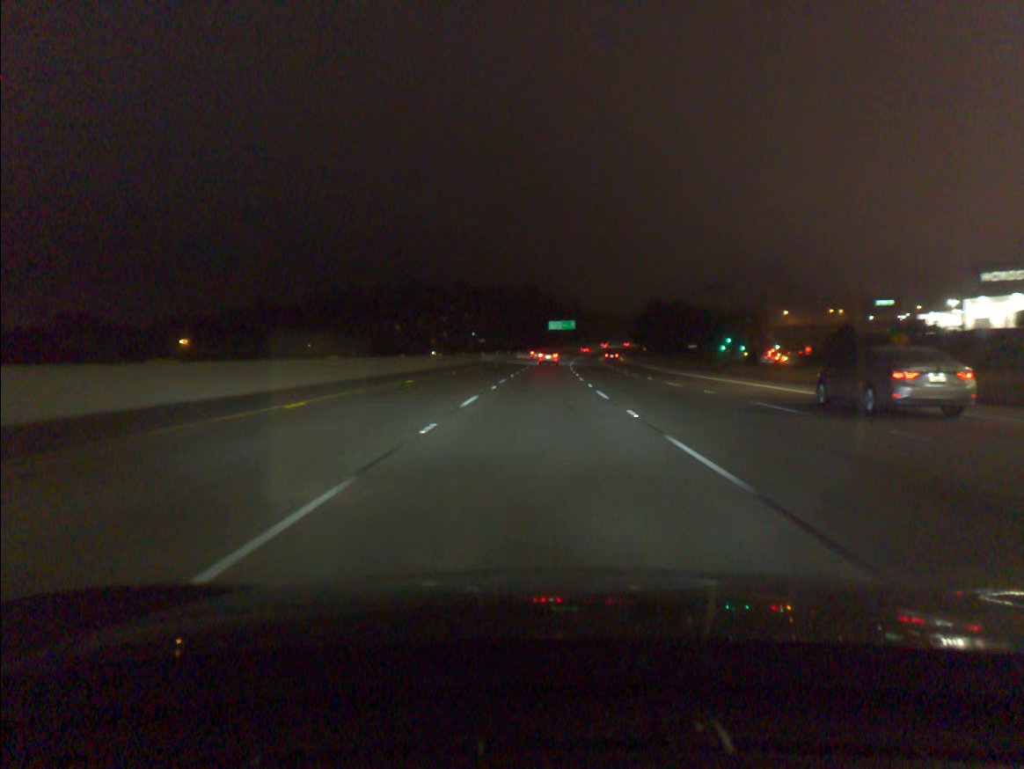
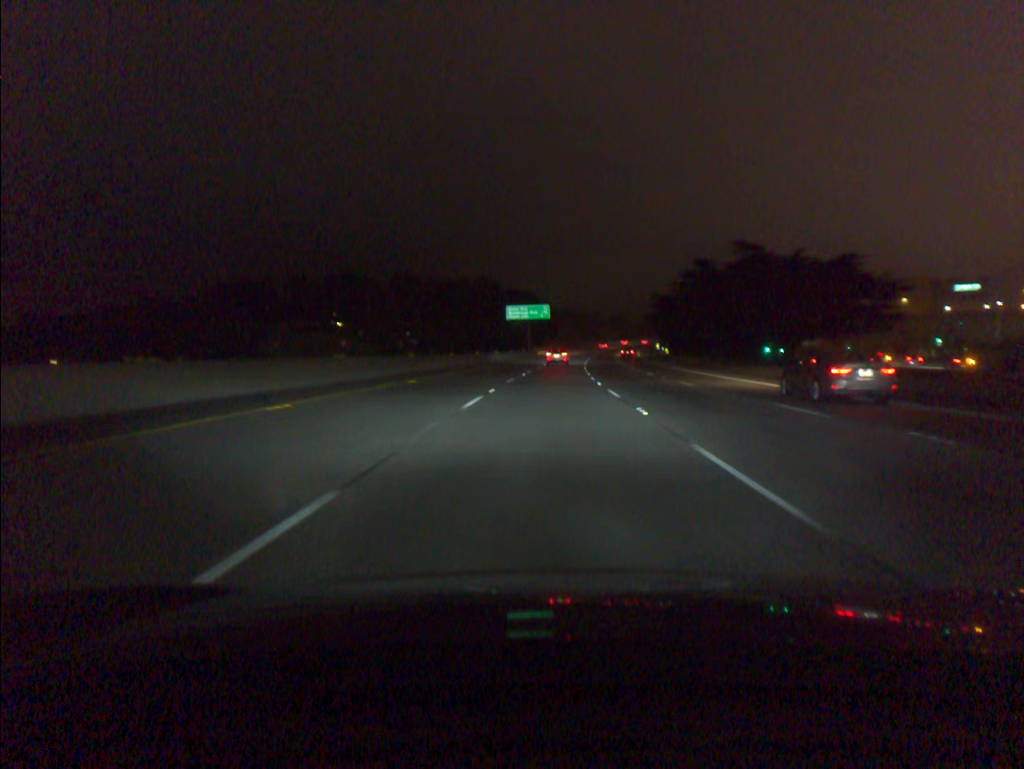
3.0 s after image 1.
(+1.7, +88.7) m; +3°
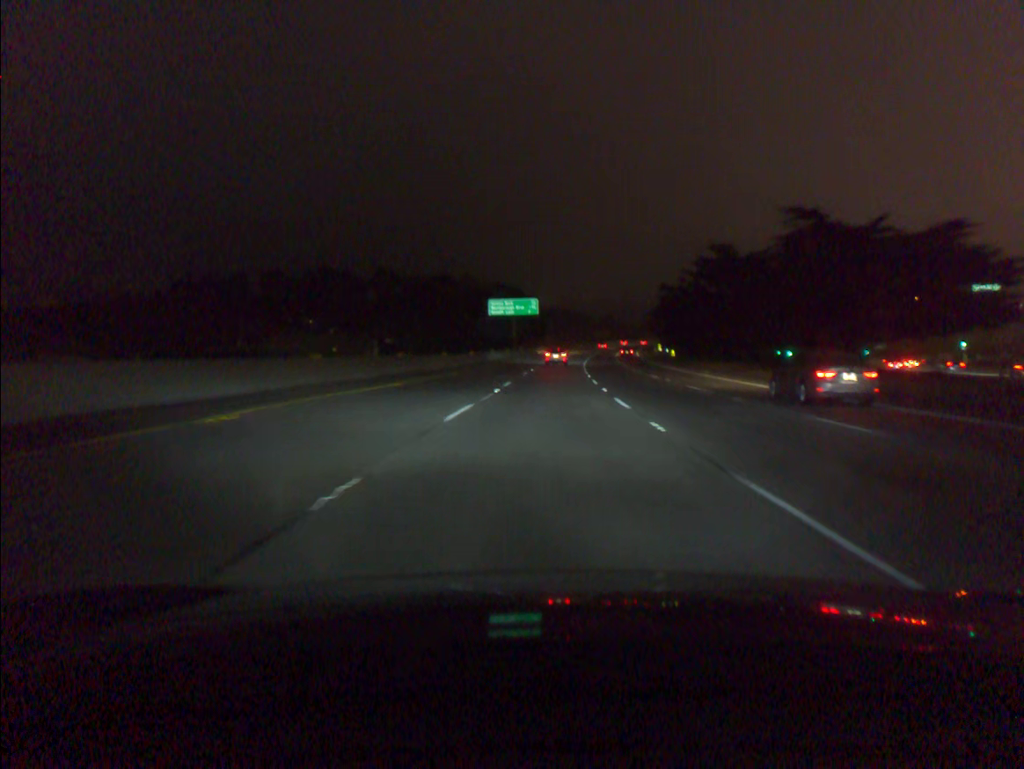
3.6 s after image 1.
(+0.2, +17.5) m; +1°
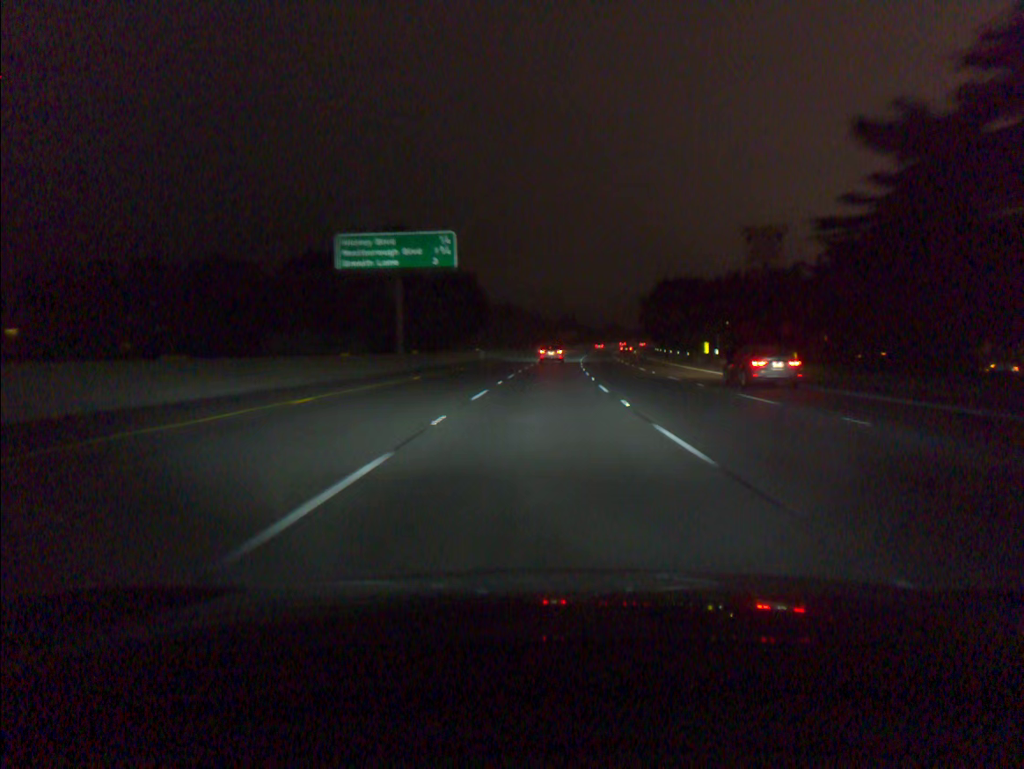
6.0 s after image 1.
(+2.1, +67.9) m; +3°
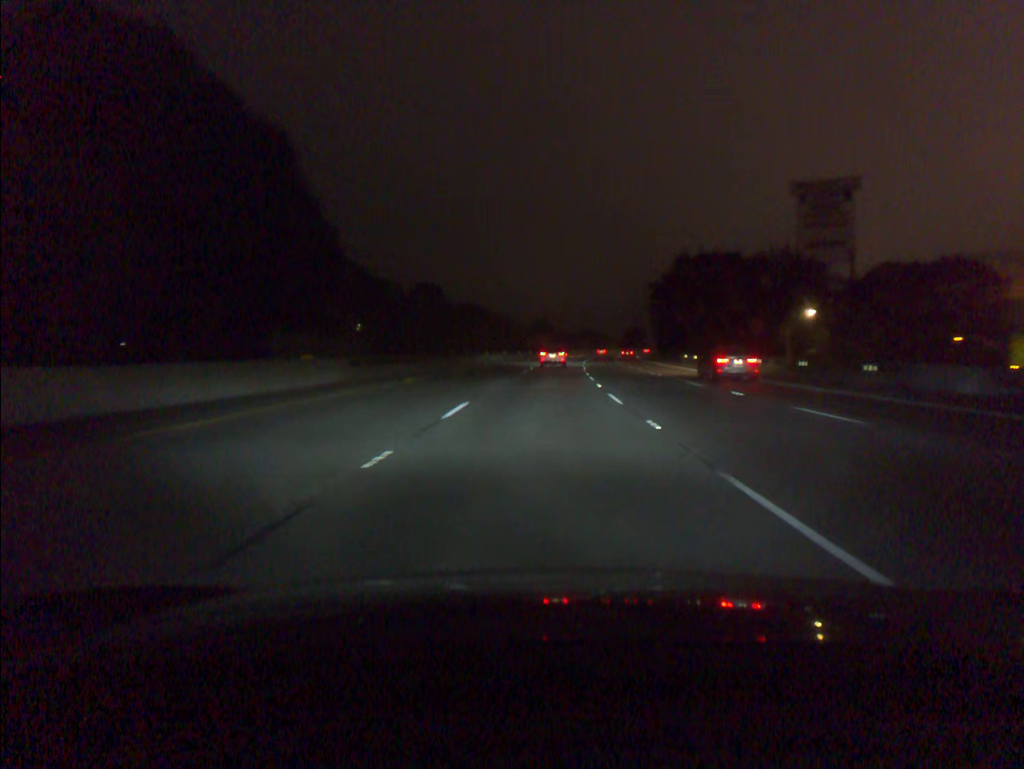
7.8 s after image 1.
(+0.9, +48.9) m; +2°
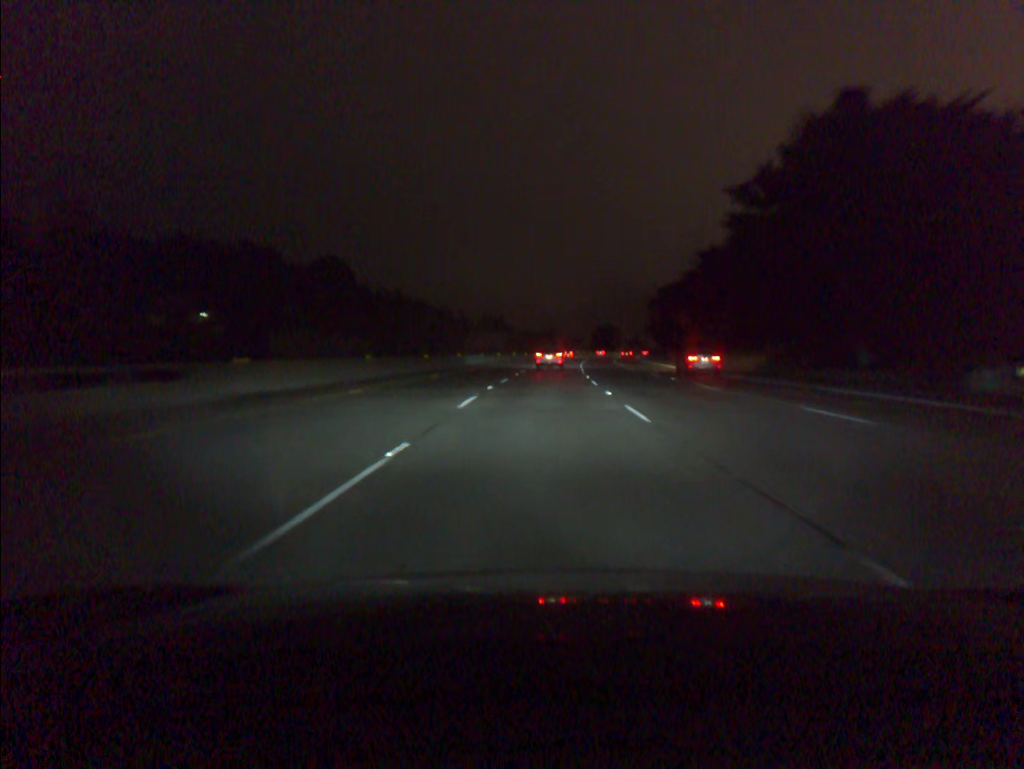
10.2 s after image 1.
(+1.6, +62.3) m; +3°
